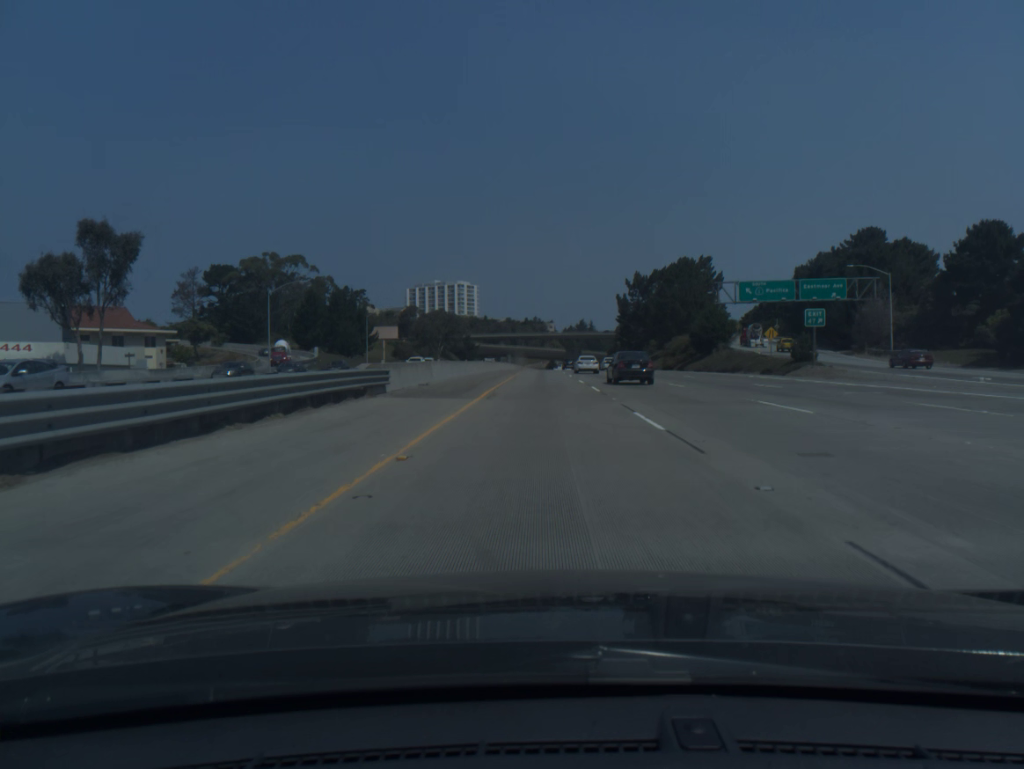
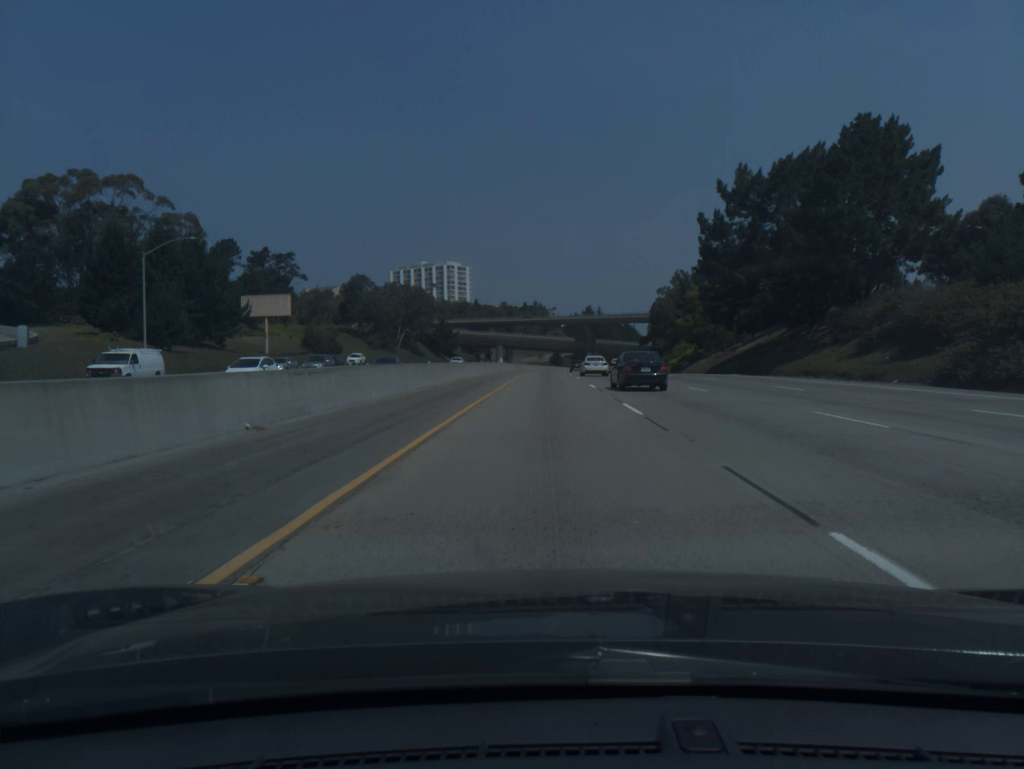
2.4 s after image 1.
(-0.1, +78.0) m; 0°
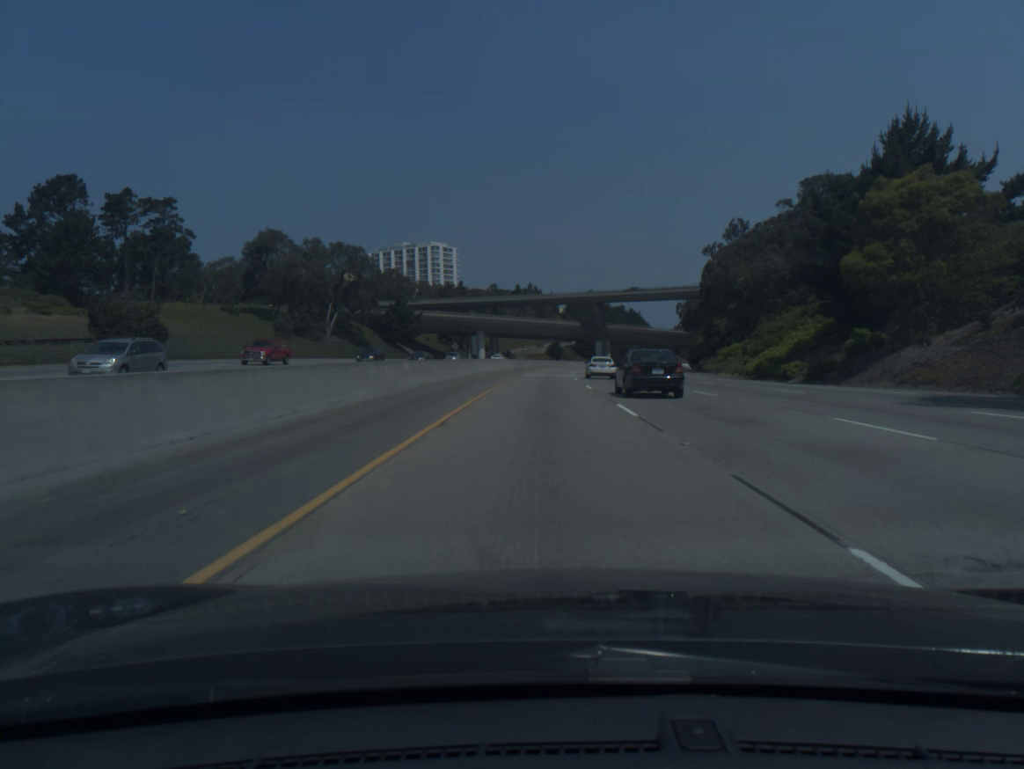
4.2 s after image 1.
(+0.2, +58.9) m; 0°
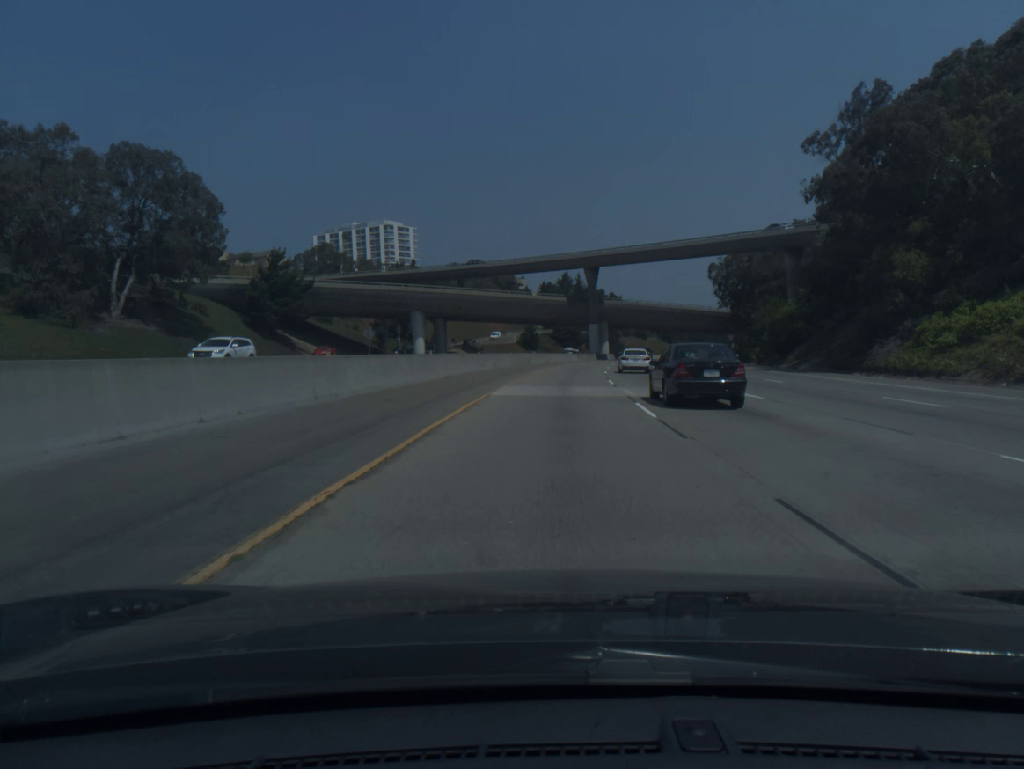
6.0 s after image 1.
(+0.3, +59.3) m; +2°
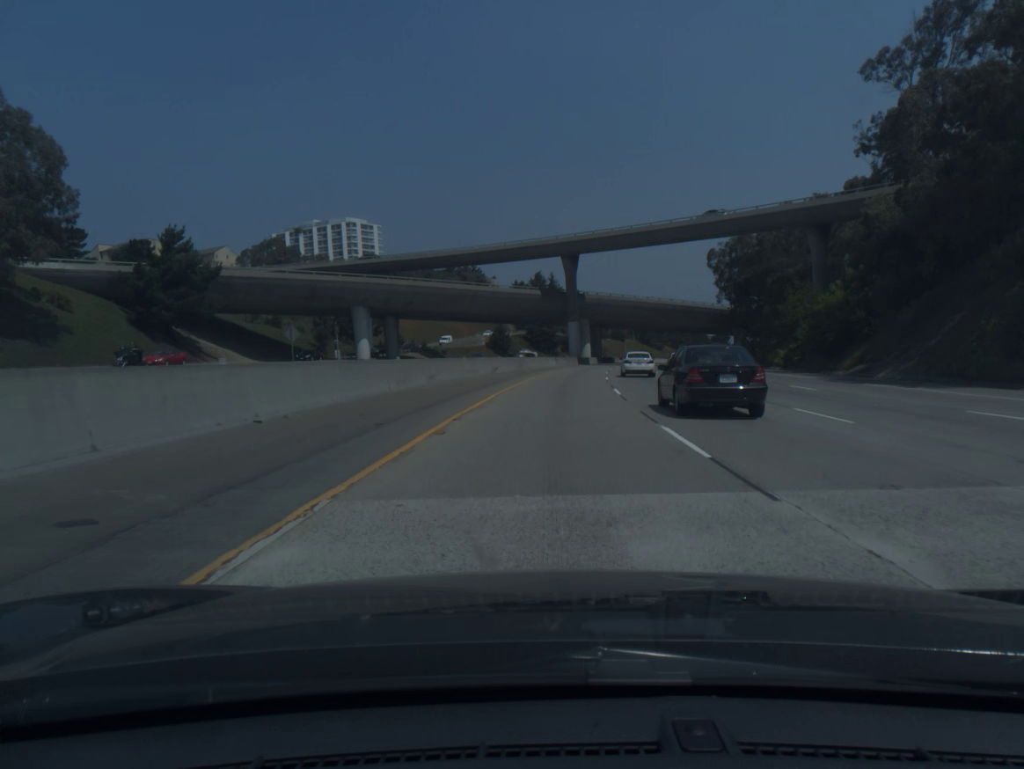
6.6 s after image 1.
(+0.4, +19.8) m; +2°
